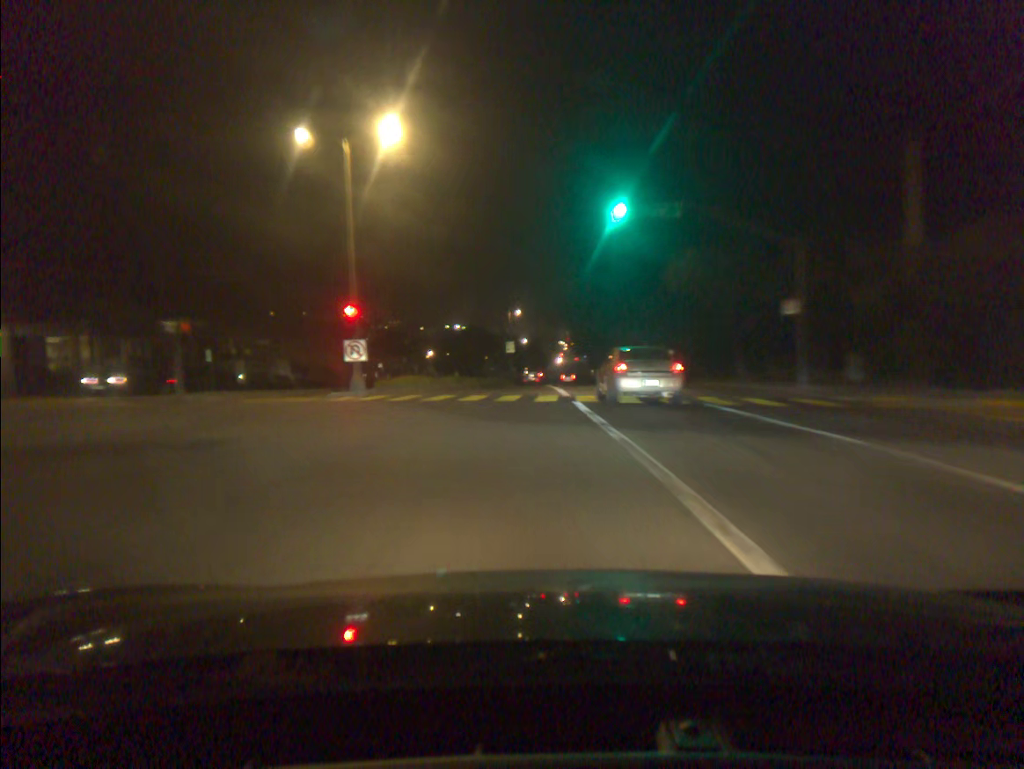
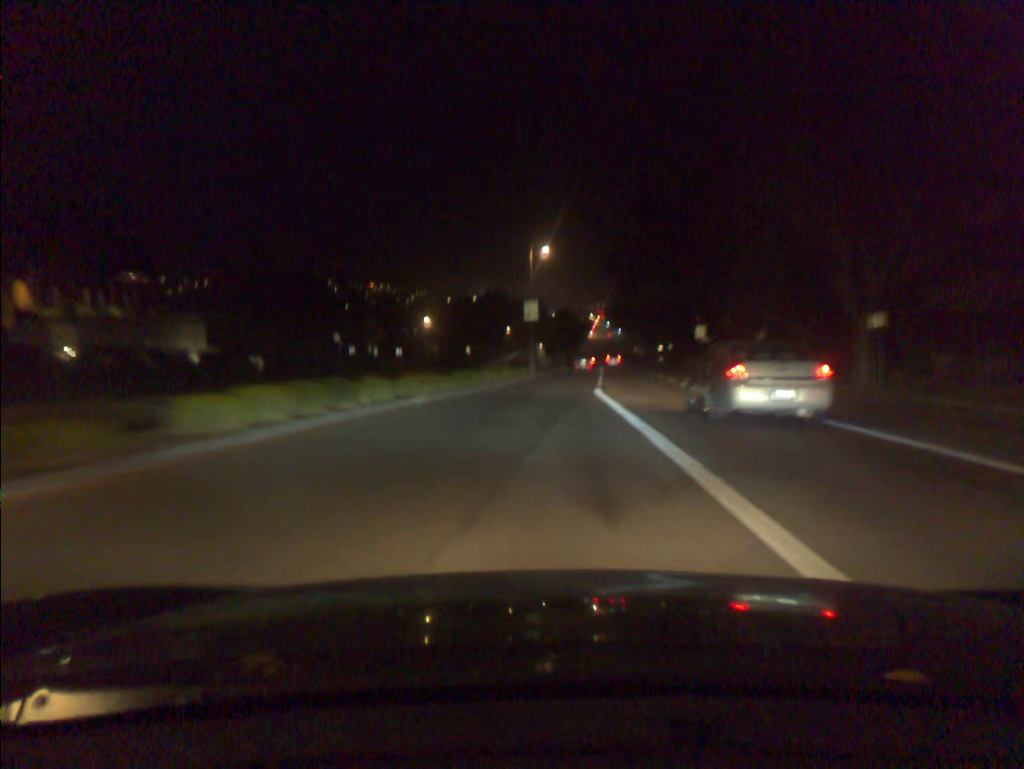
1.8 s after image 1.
(-0.8, +34.2) m; -2°
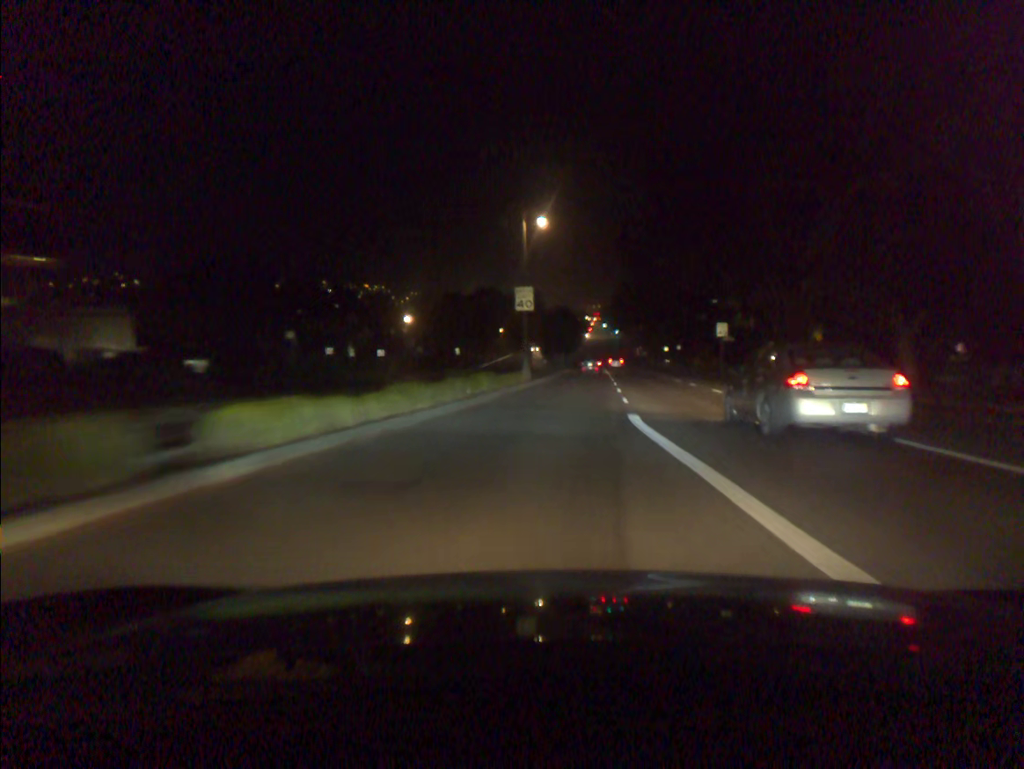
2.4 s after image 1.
(0.0, +11.5) m; +1°
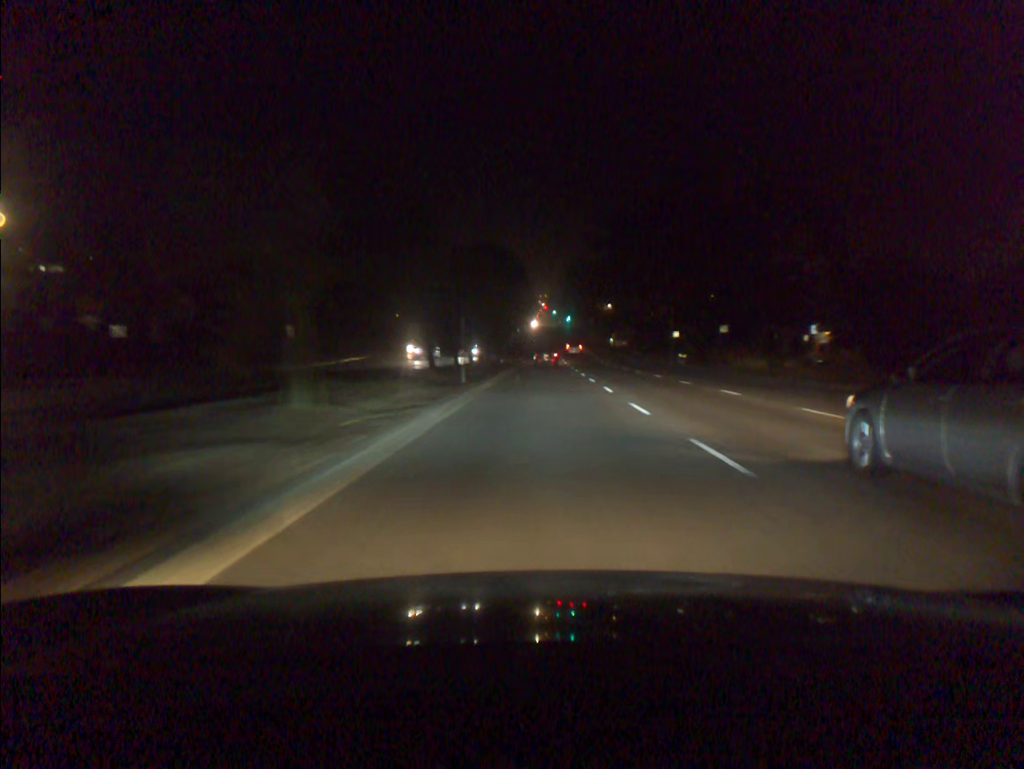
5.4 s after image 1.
(+3.0, +57.9) m; +4°
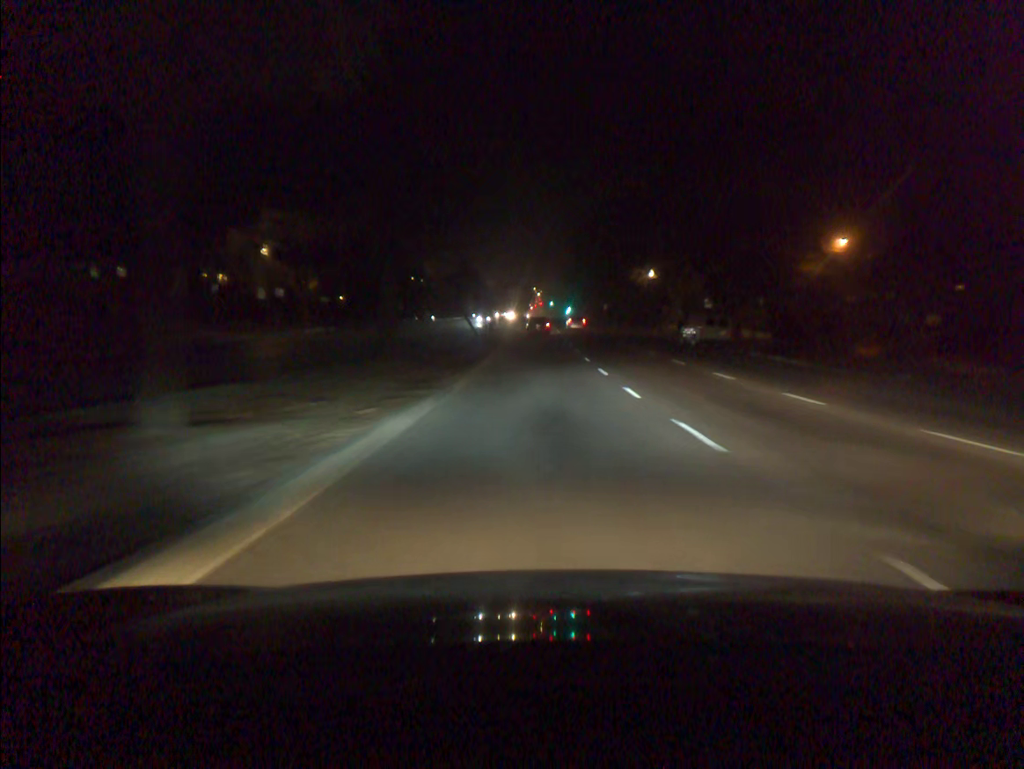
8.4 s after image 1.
(+0.3, +57.6) m; 0°
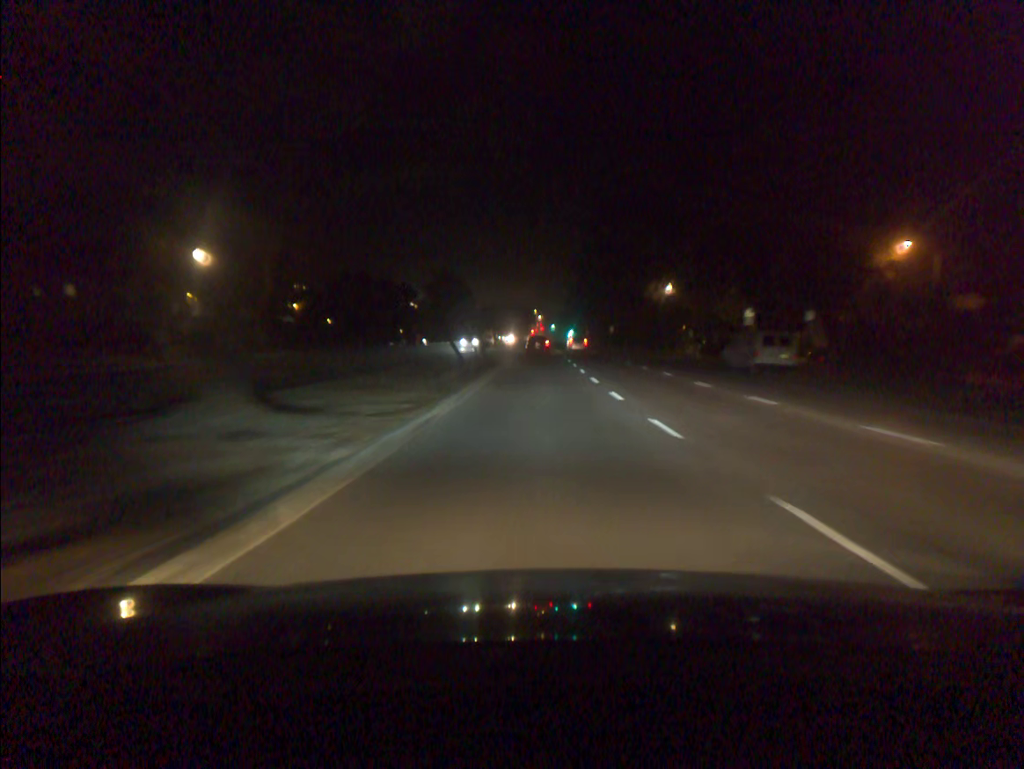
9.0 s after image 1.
(0.0, +11.5) m; 0°
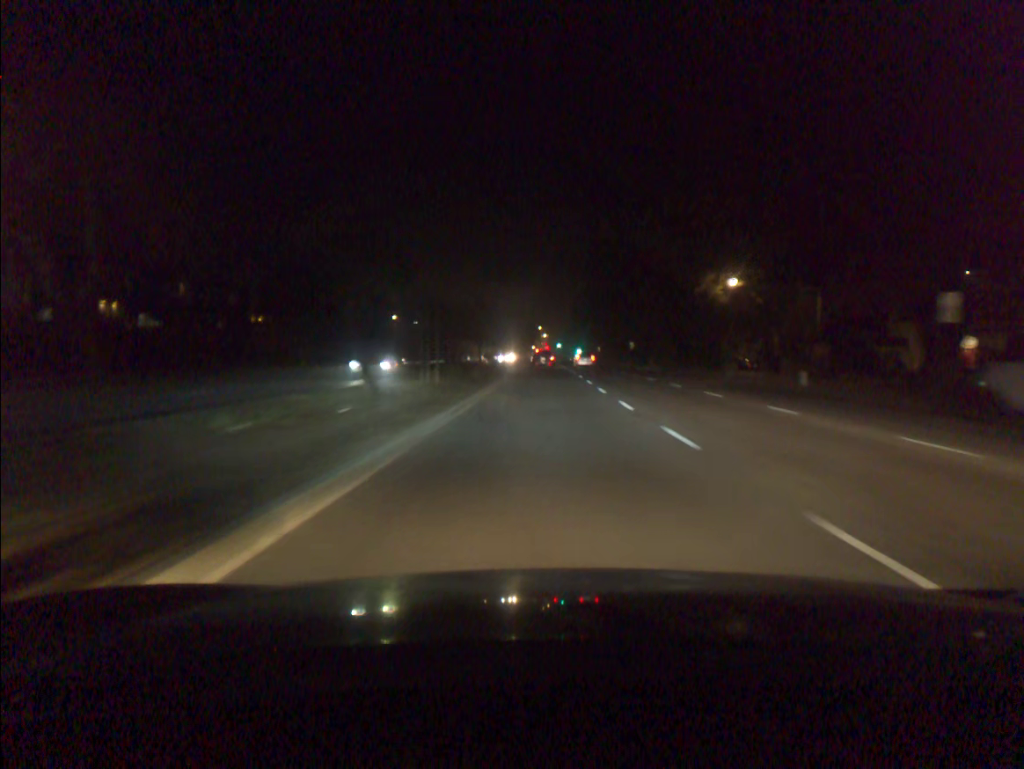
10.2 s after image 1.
(-0.1, +22.9) m; 0°
